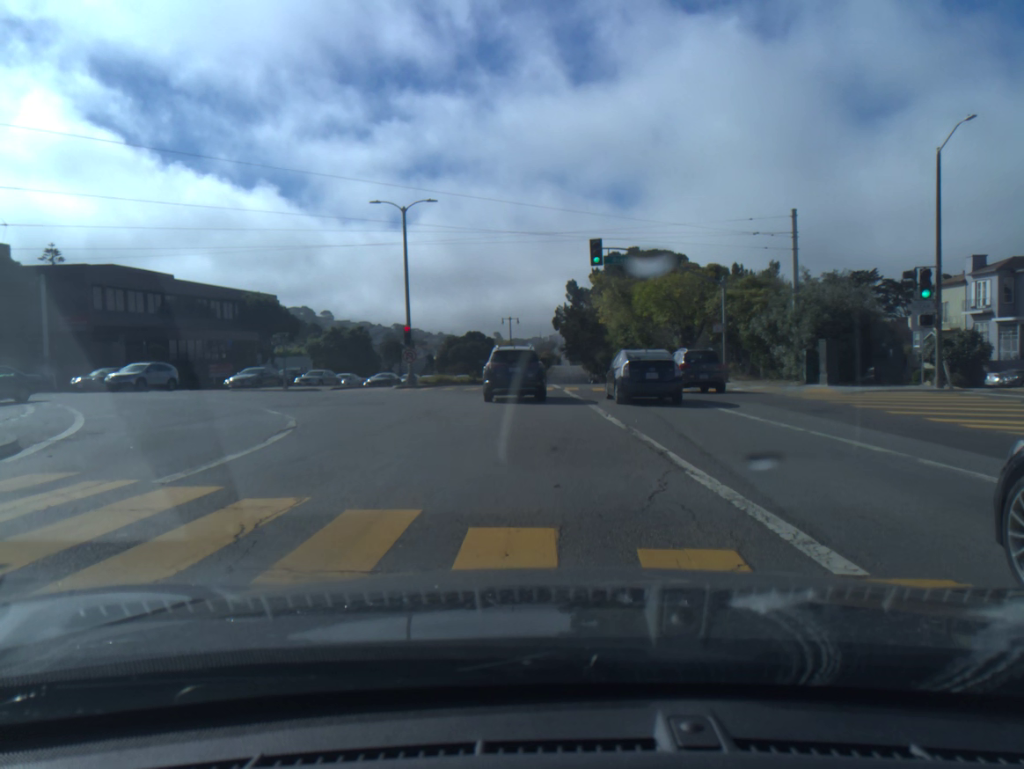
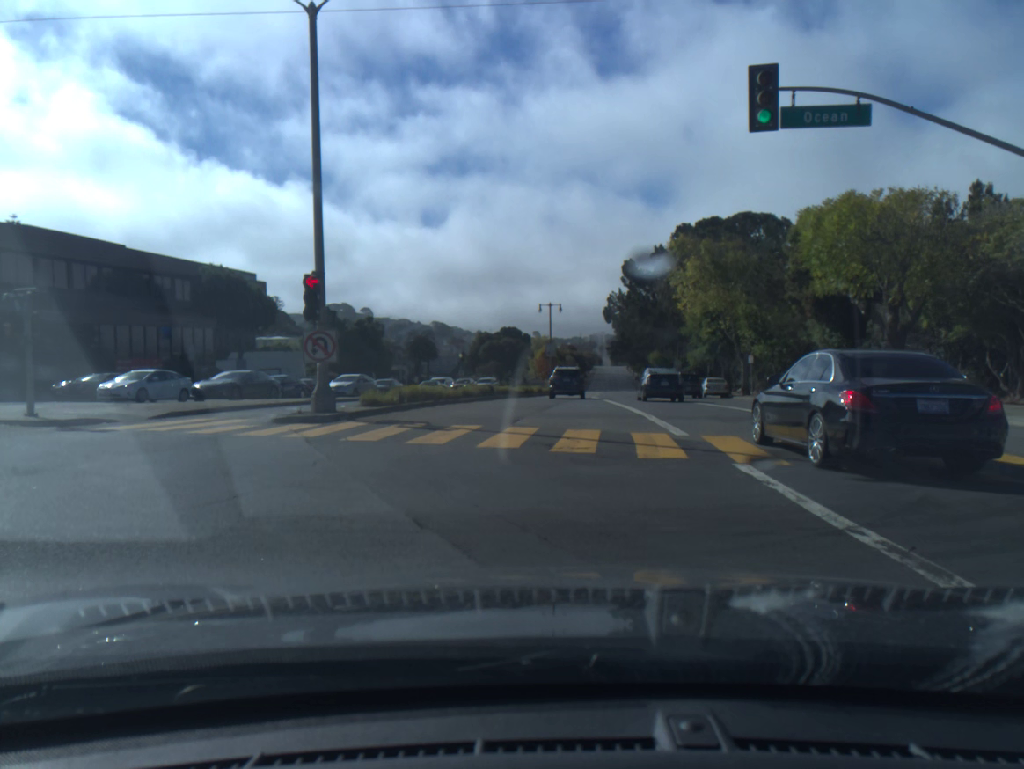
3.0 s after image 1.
(-0.8, +22.7) m; -3°
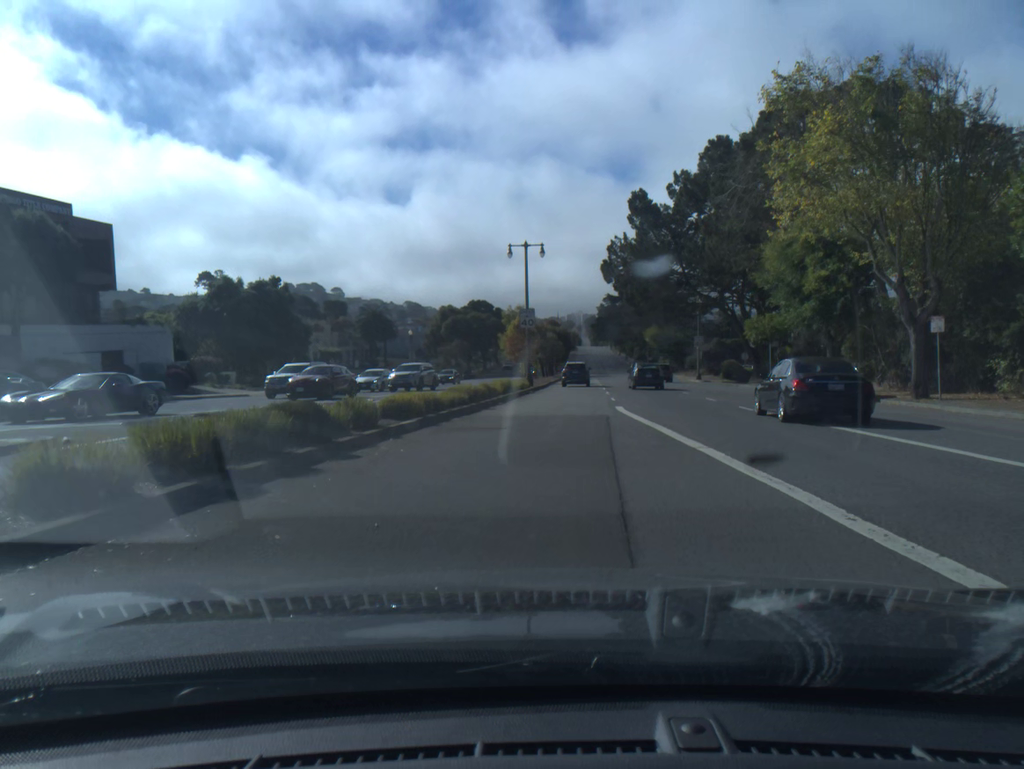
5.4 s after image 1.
(+0.3, +27.0) m; +2°
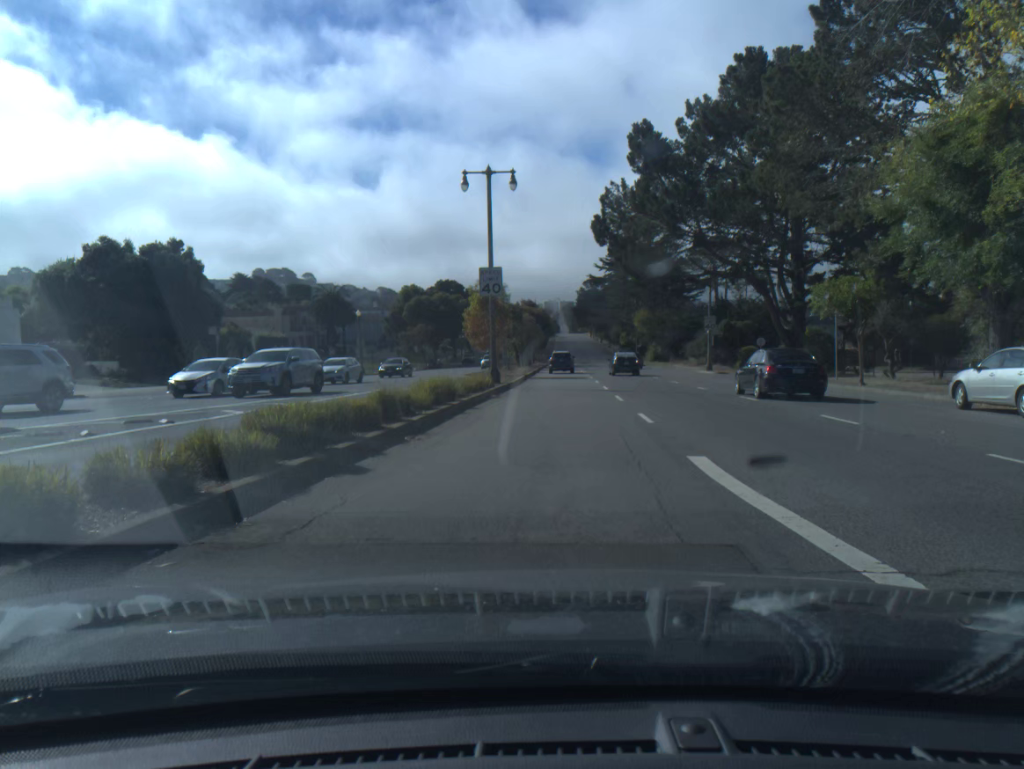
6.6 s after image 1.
(+0.2, +14.6) m; +1°
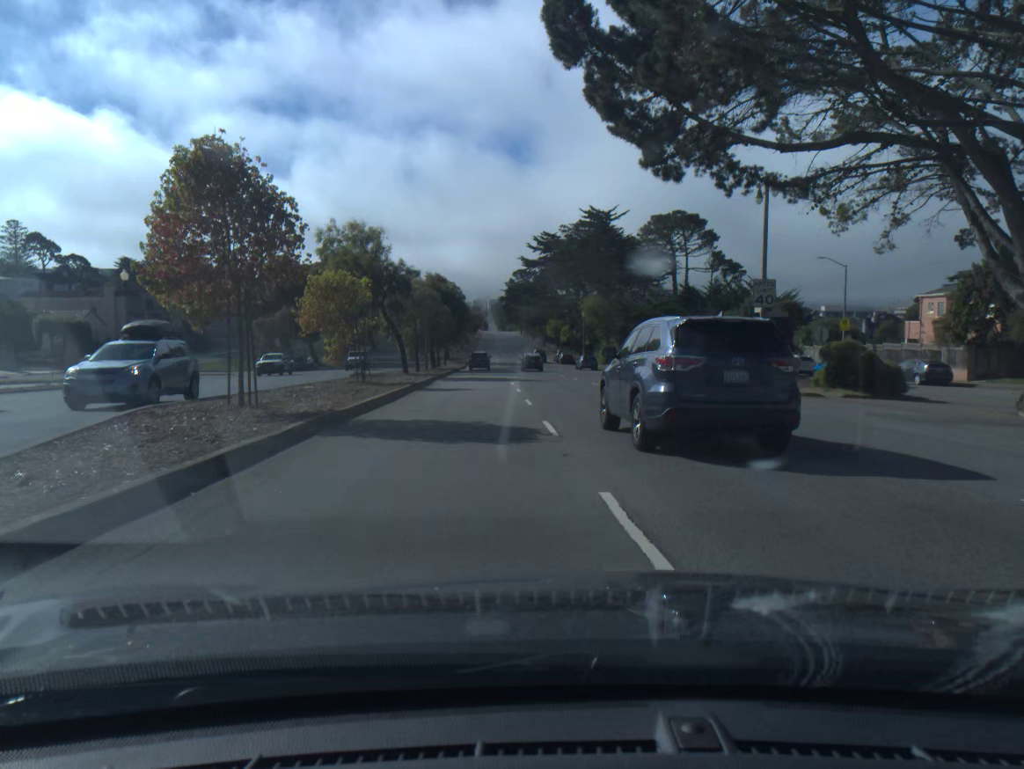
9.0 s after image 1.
(+1.4, +32.1) m; +5°
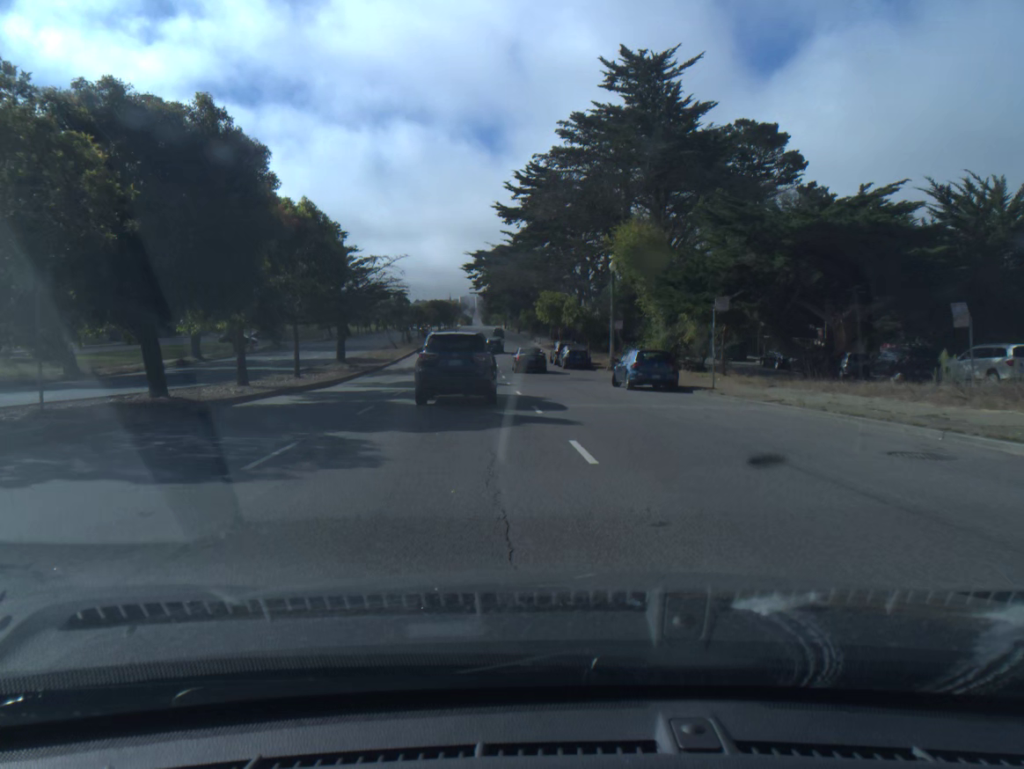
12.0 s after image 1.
(+0.2, +47.7) m; +1°
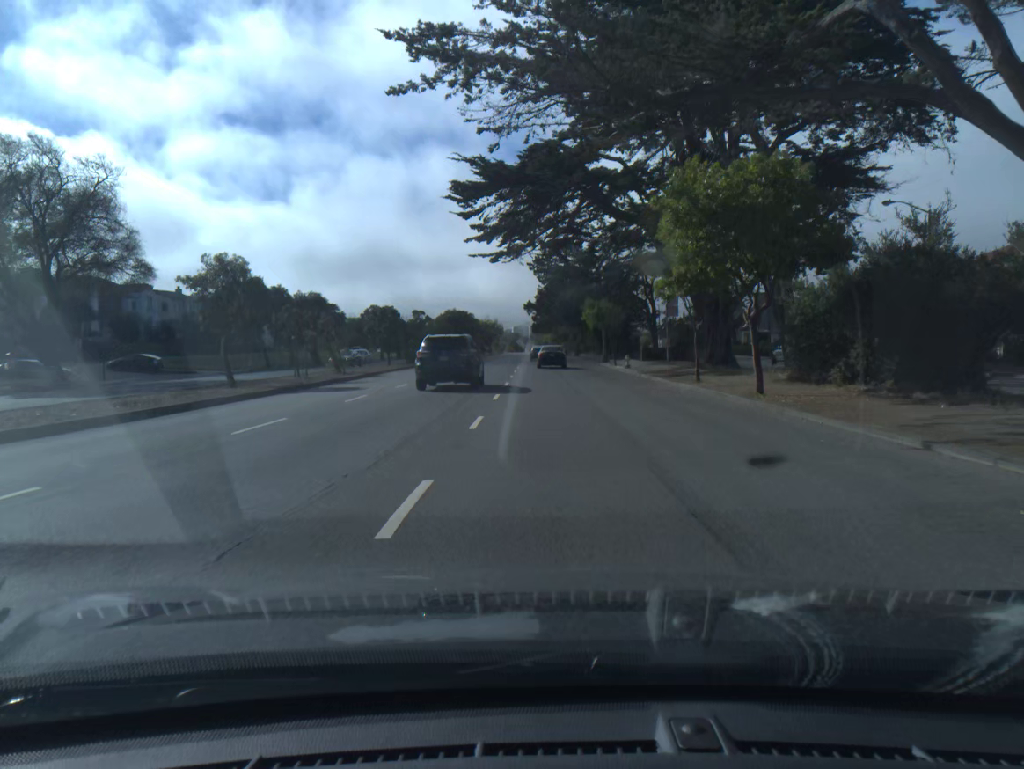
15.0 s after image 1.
(-2.1, +53.6) m; -4°
